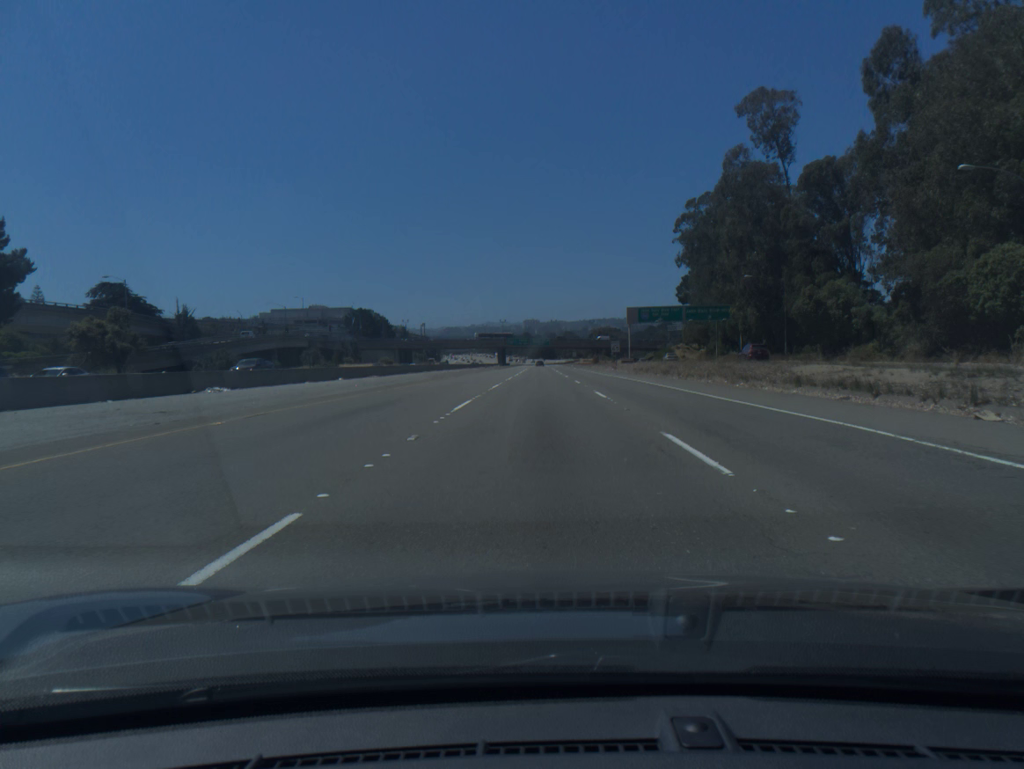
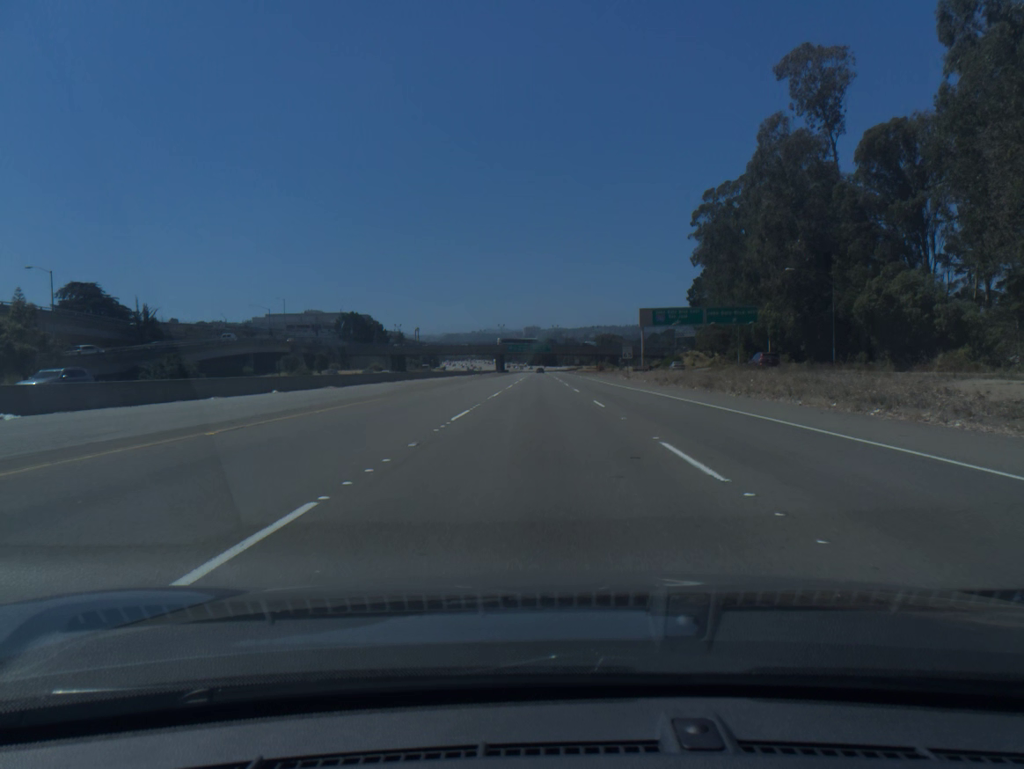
(0.0, +14.5) m; 0°
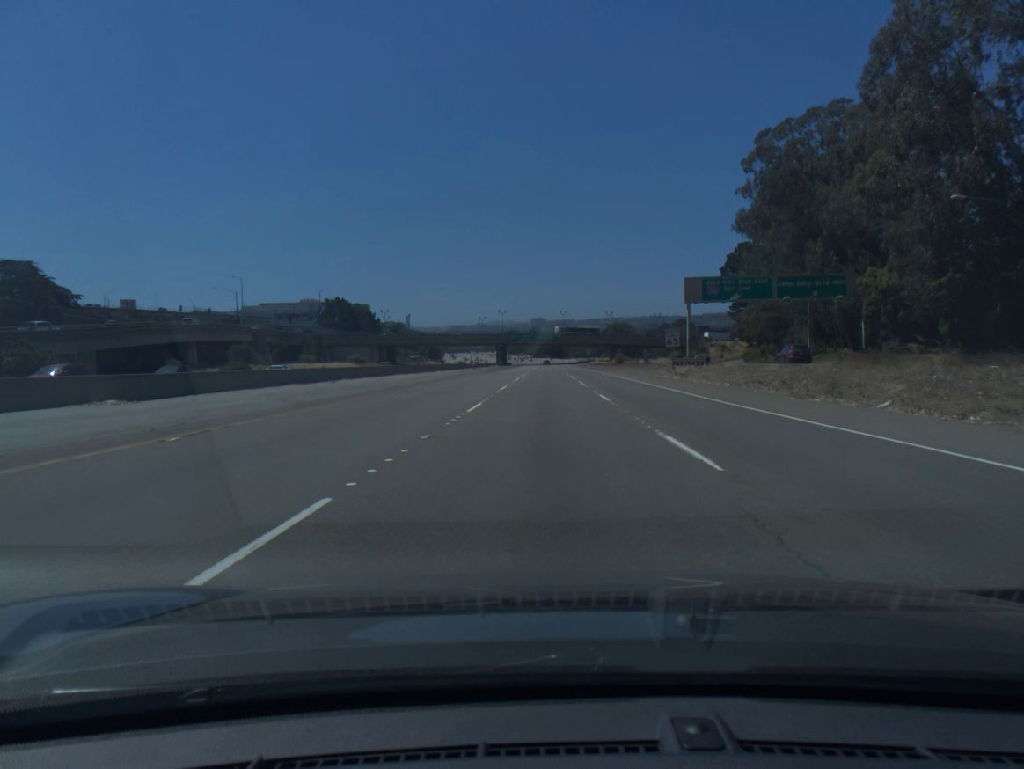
(-0.1, +28.9) m; 0°
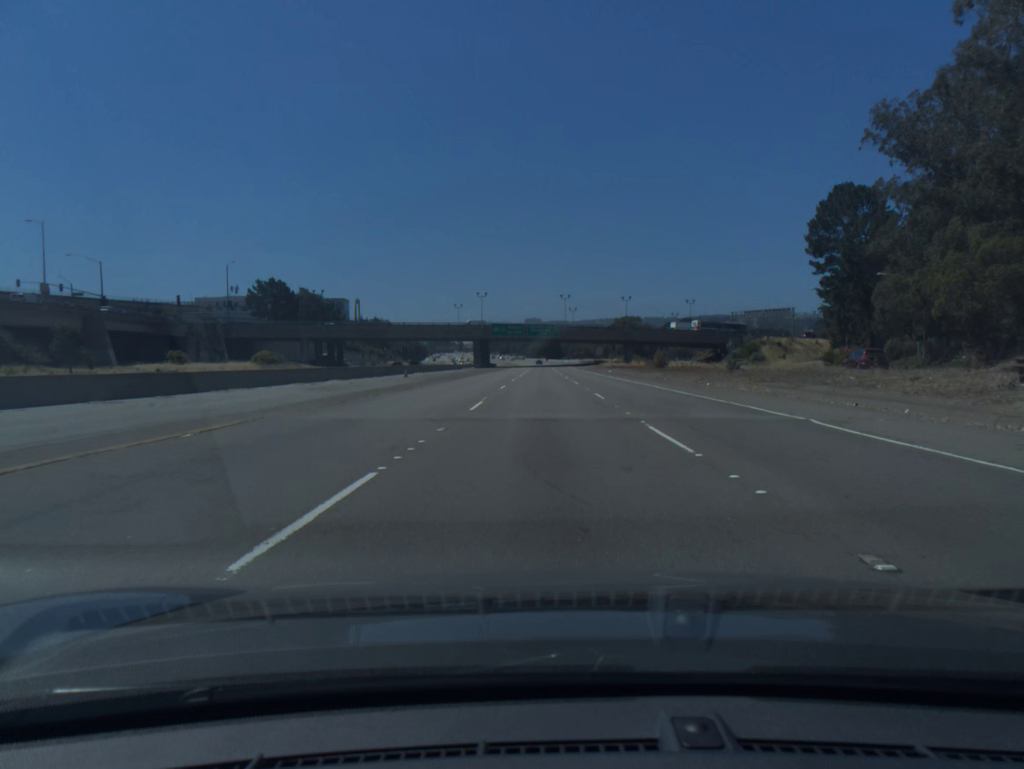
(+0.1, +57.8) m; 0°
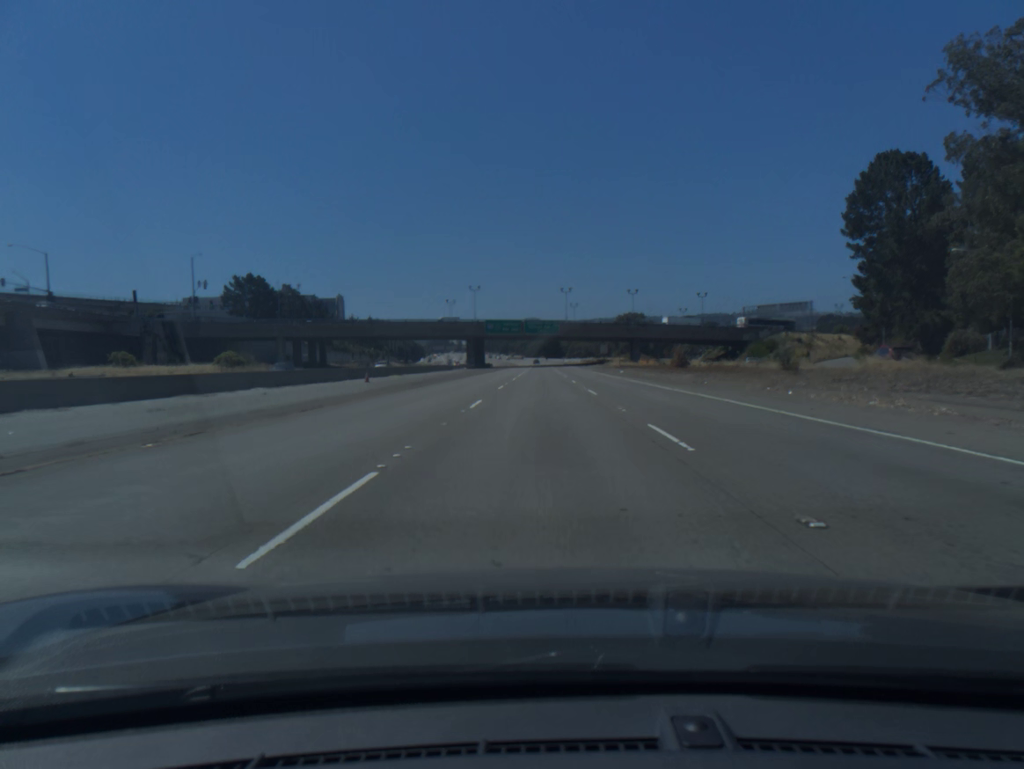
(0.0, +14.5) m; 0°
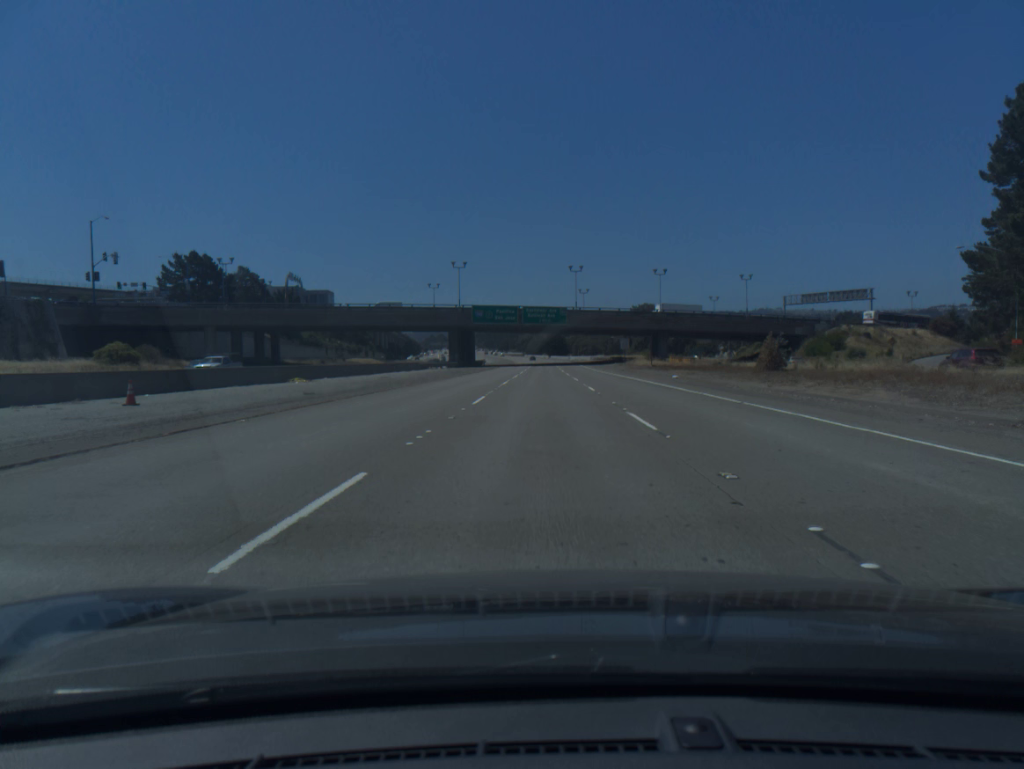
(-0.1, +29.3) m; 0°
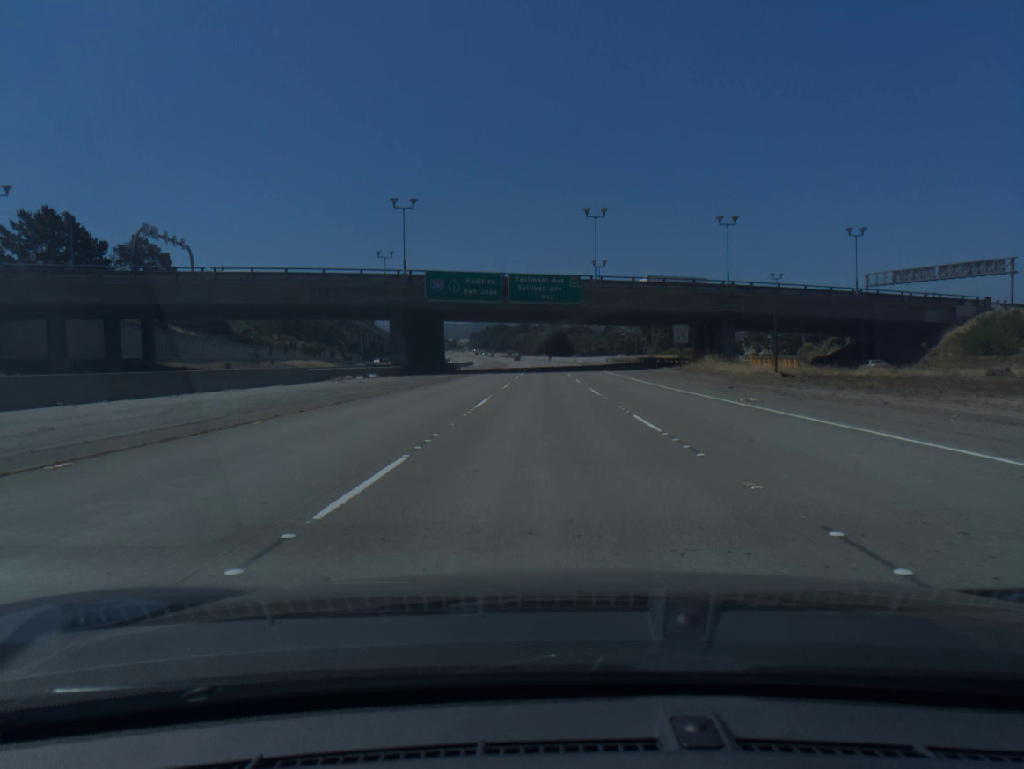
(0.0, +44.5) m; 0°
